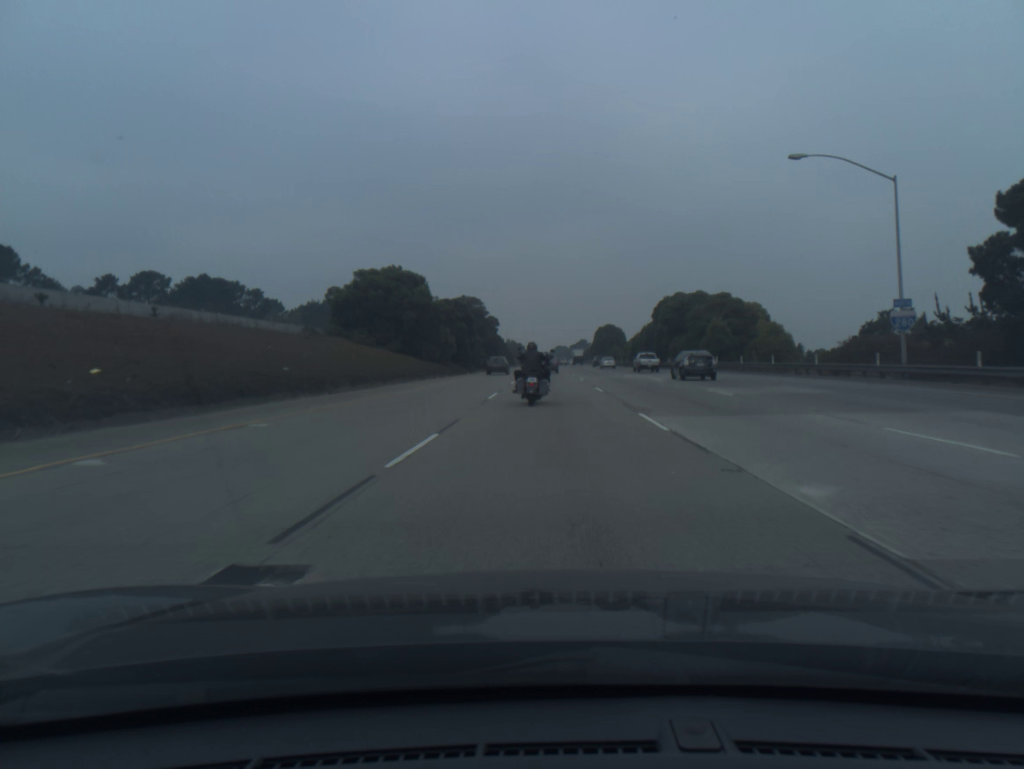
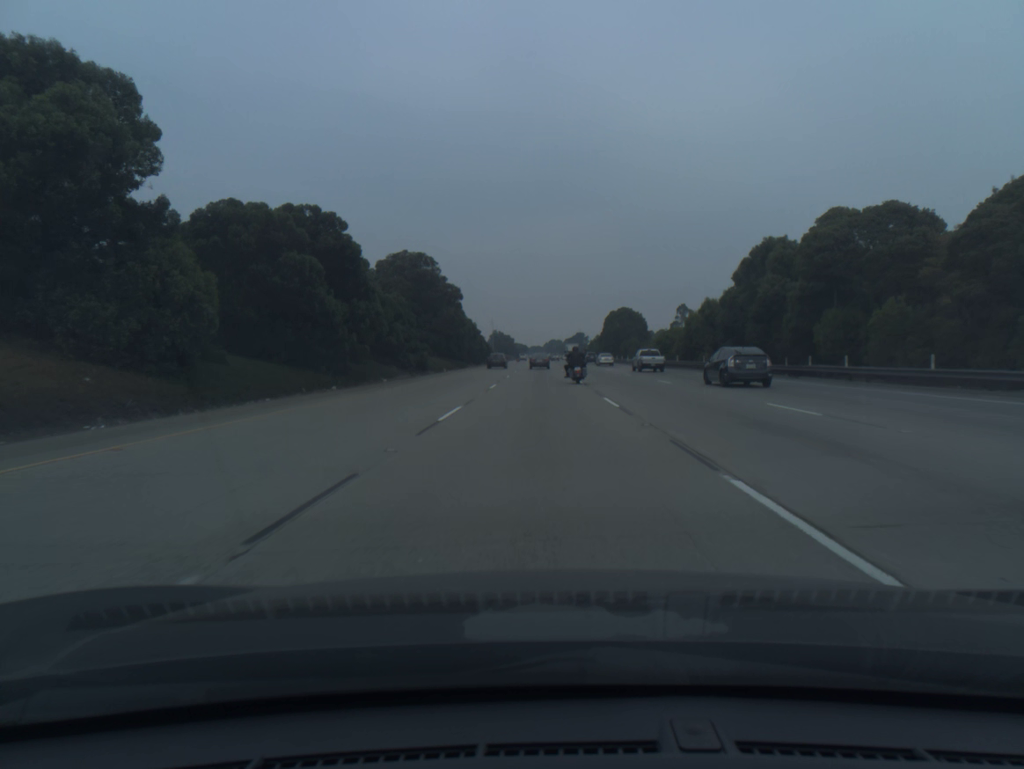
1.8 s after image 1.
(+0.6, +52.6) m; +1°
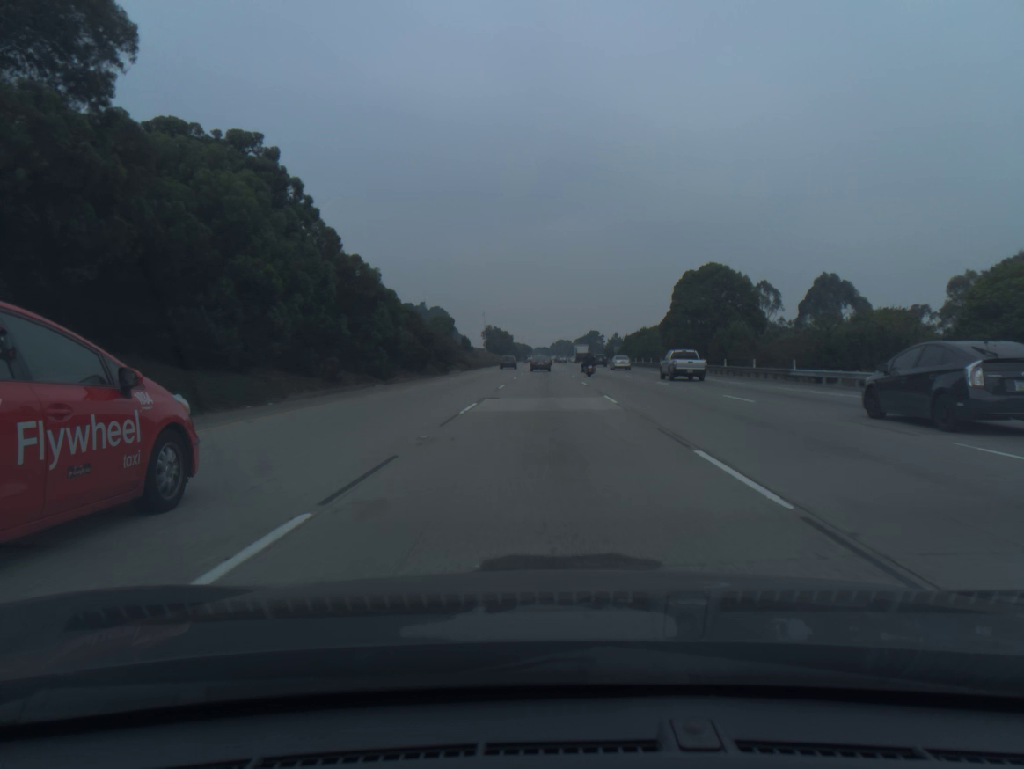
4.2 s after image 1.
(-0.3, +70.8) m; 0°
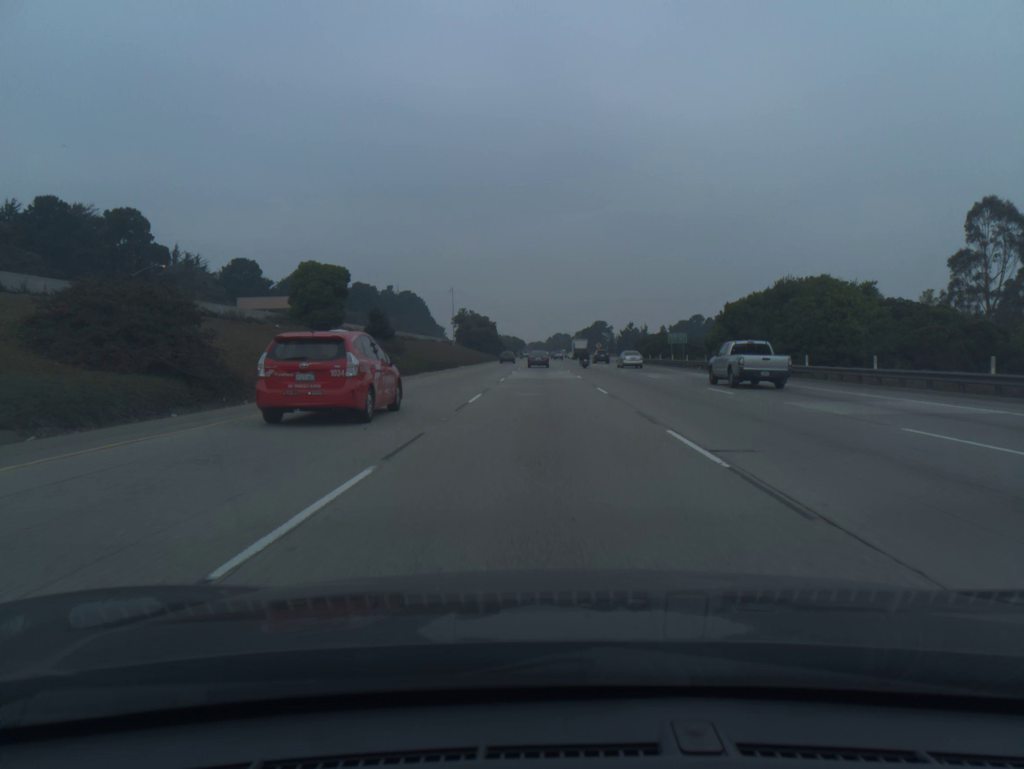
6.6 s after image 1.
(+0.2, +71.0) m; 0°
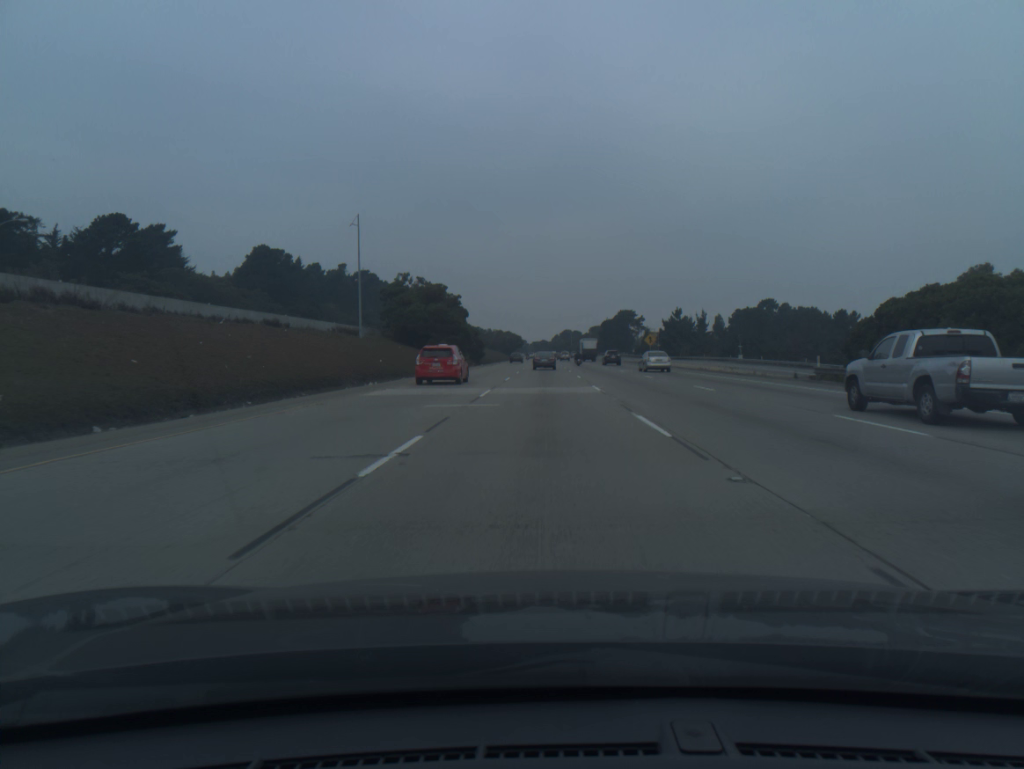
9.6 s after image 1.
(-0.1, +84.7) m; 0°
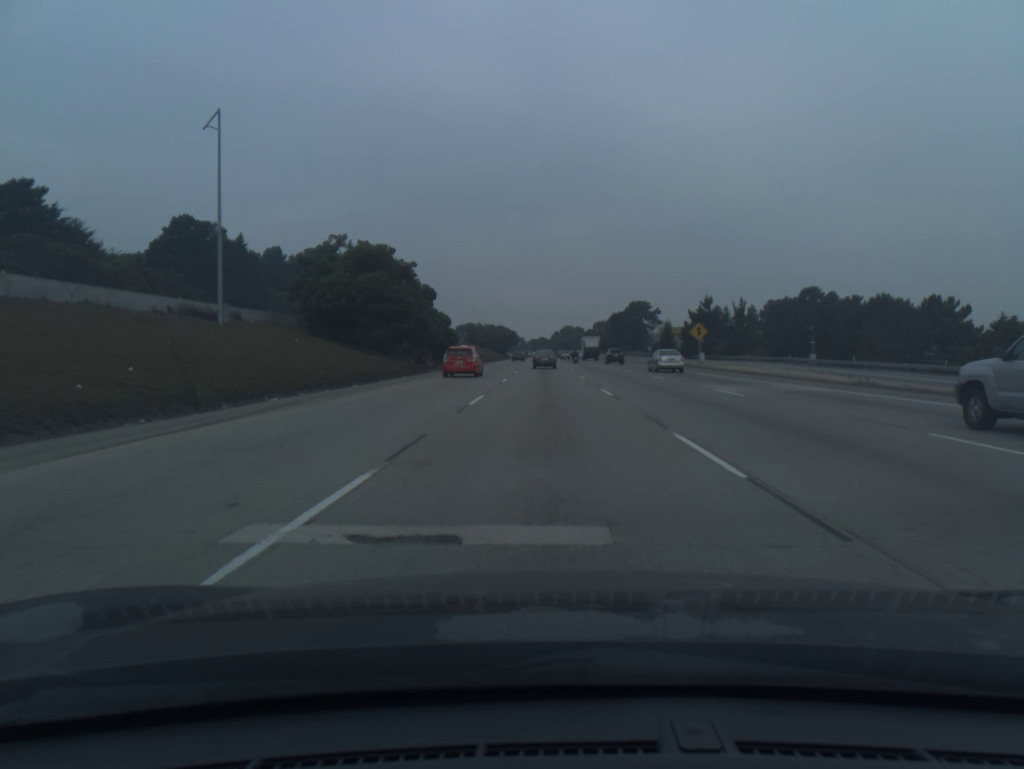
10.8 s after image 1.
(0.0, +32.7) m; 0°
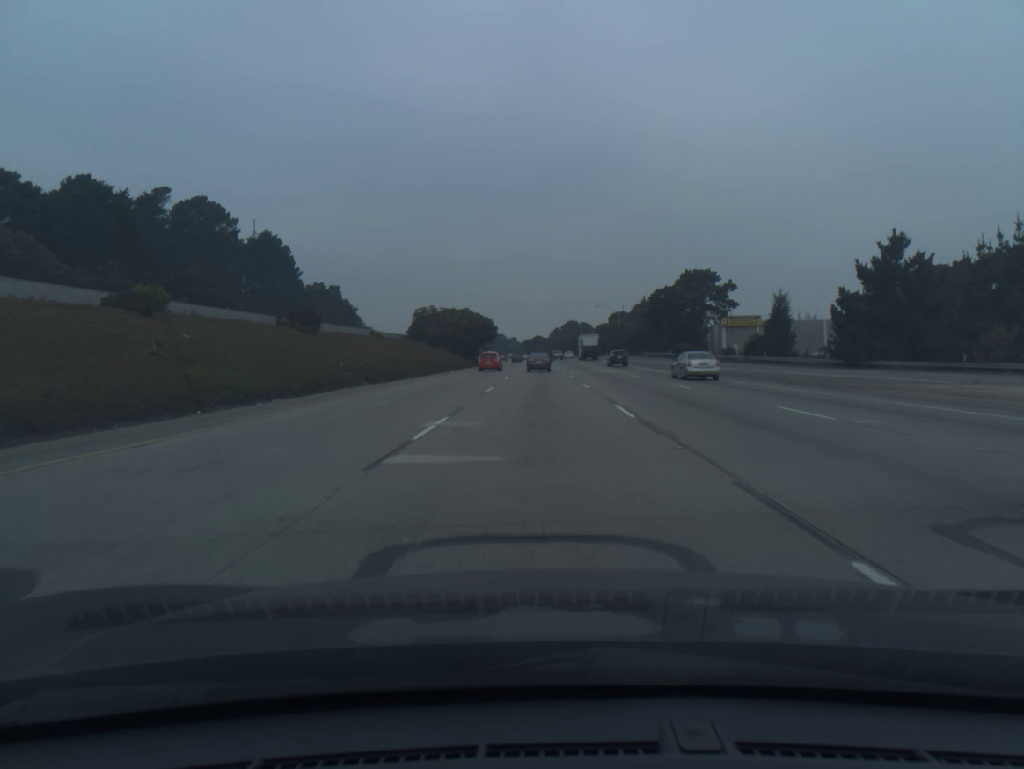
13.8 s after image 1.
(+0.3, +80.3) m; 0°
